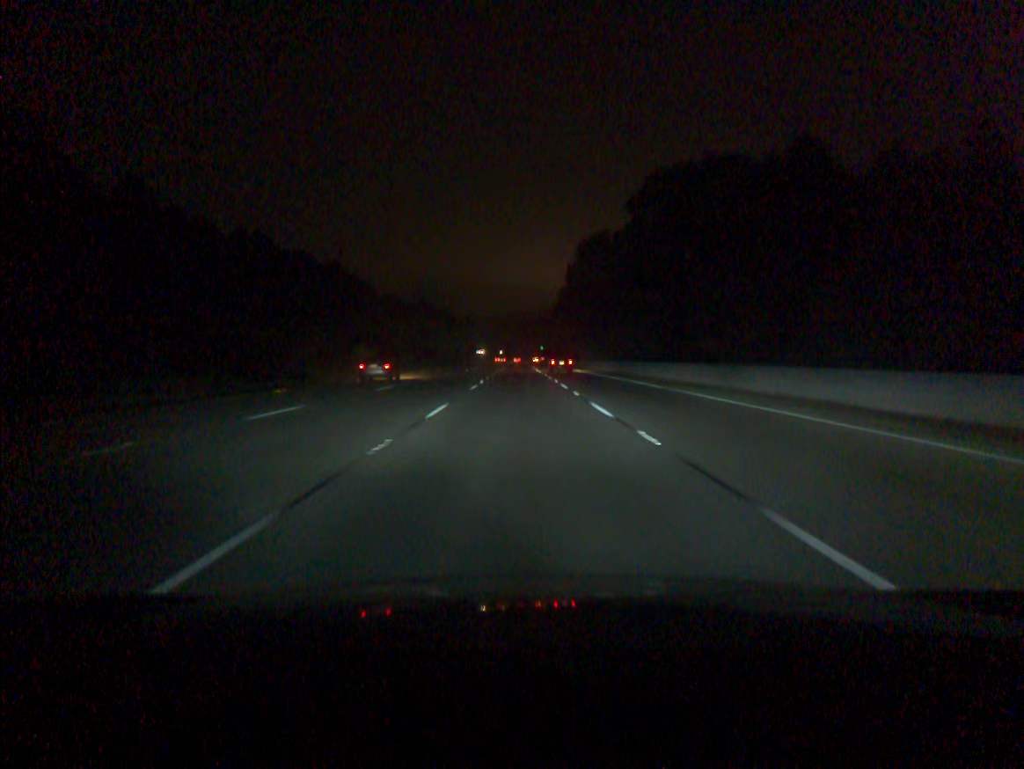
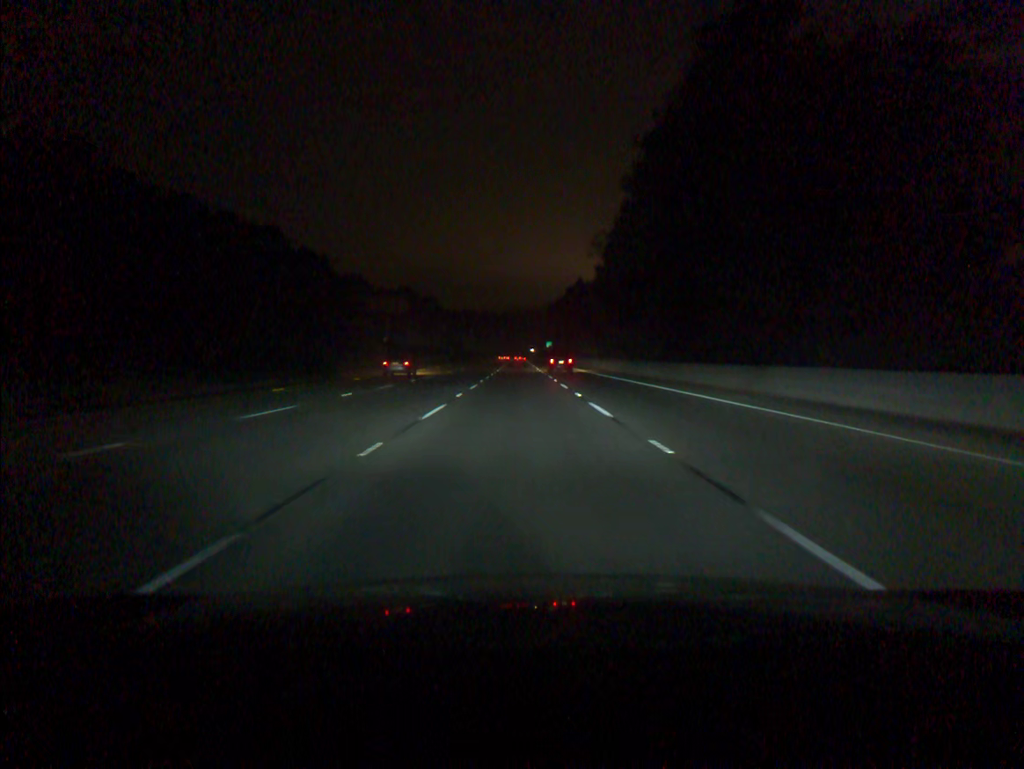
(0.0, +73.2) m; 0°
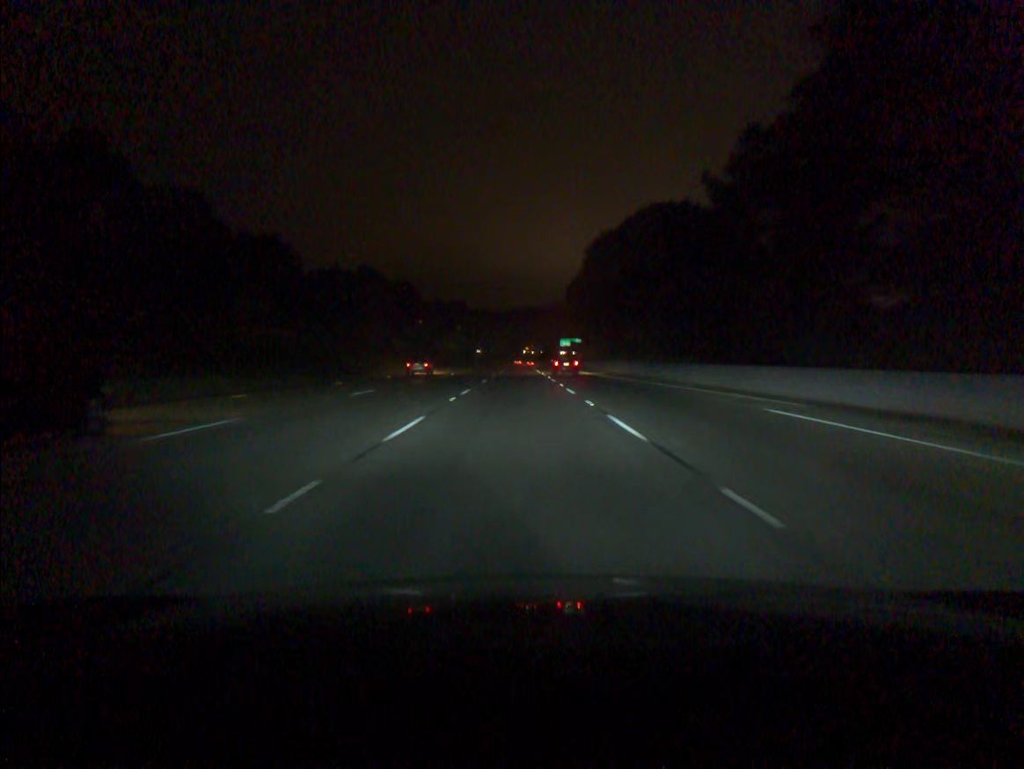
(0.0, +91.7) m; 0°
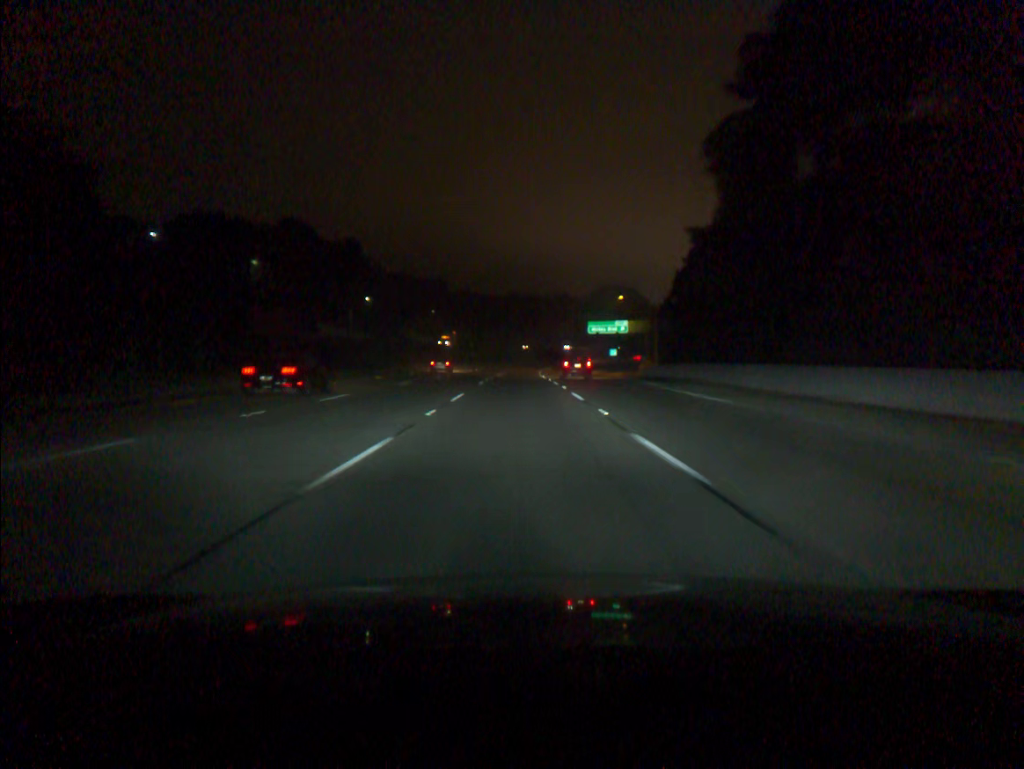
(+0.1, +91.6) m; 0°
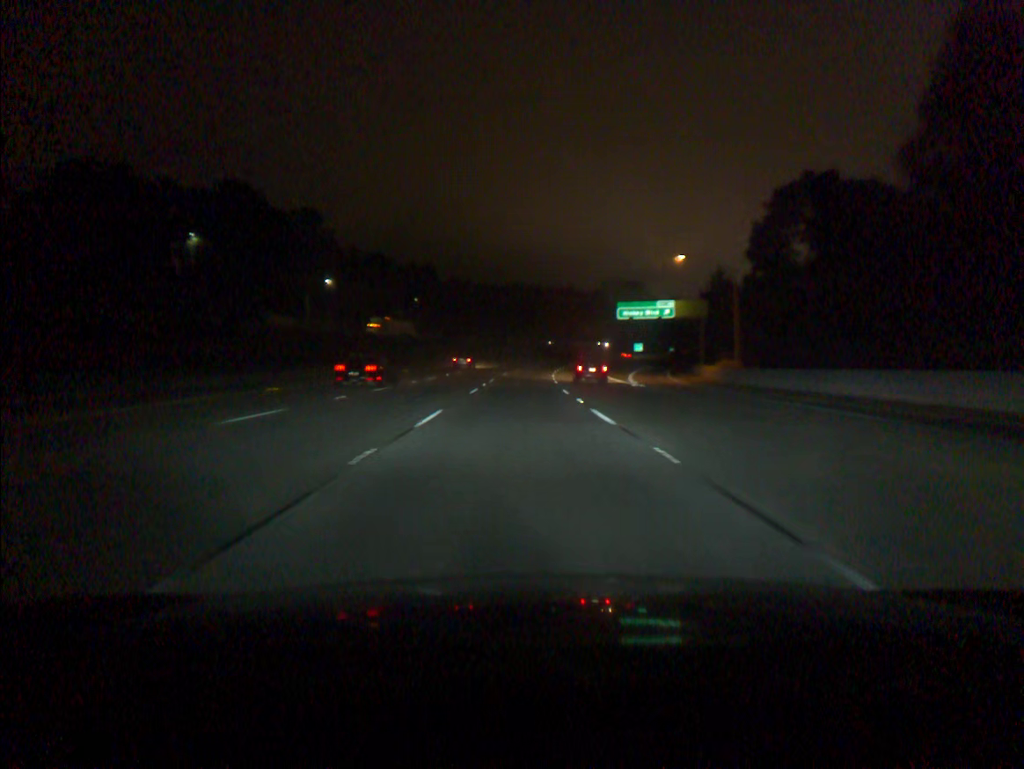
(0.0, +36.7) m; 0°
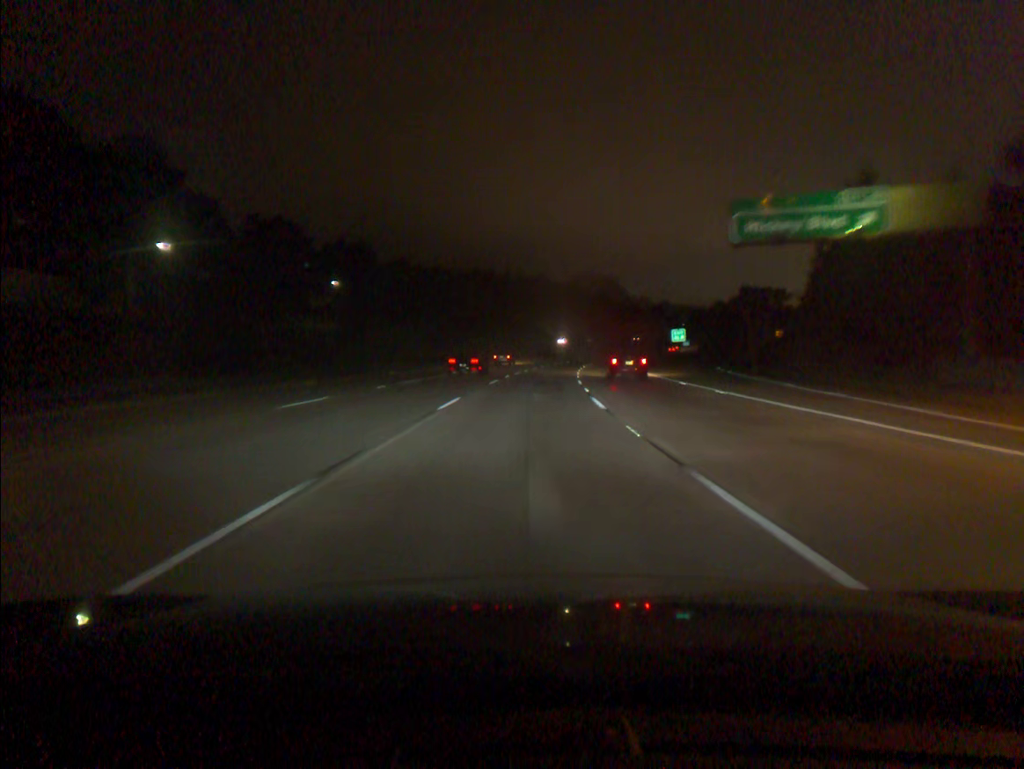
(+0.7, +55.1) m; +2°
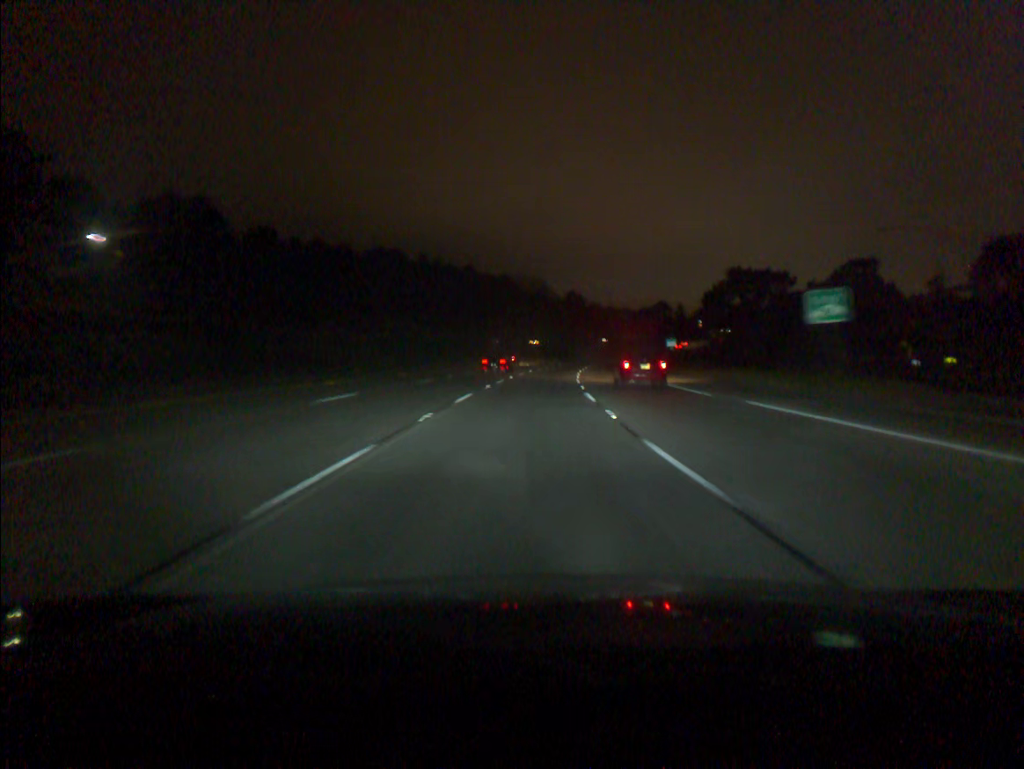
(+2.3, +54.9) m; +5°
